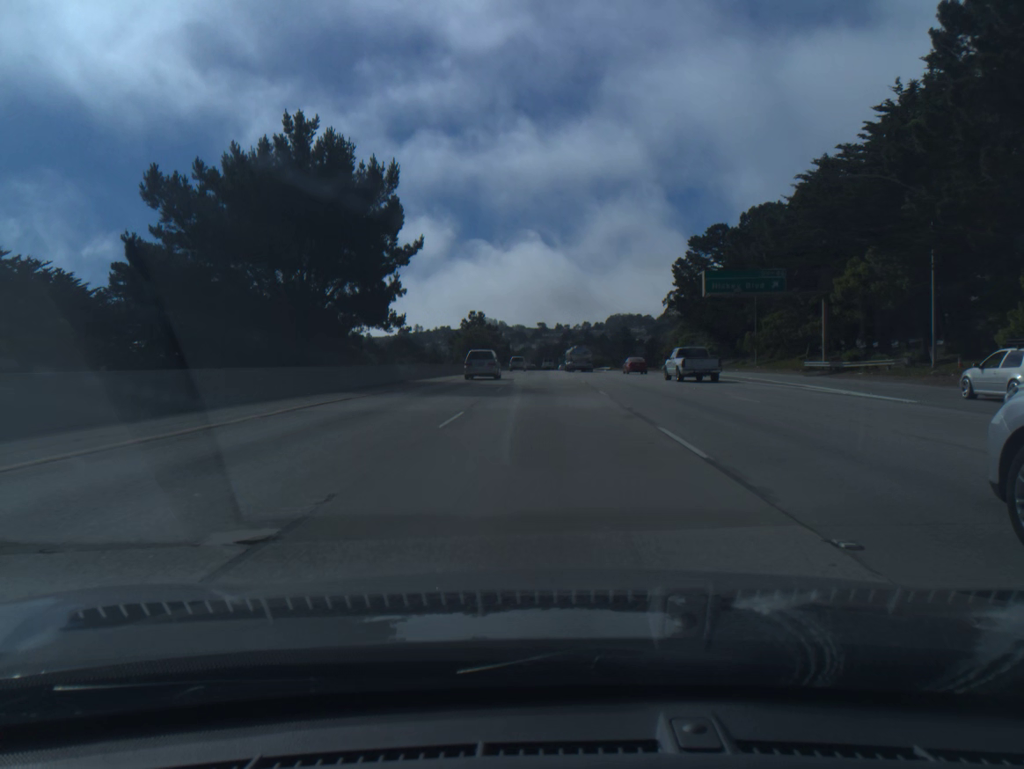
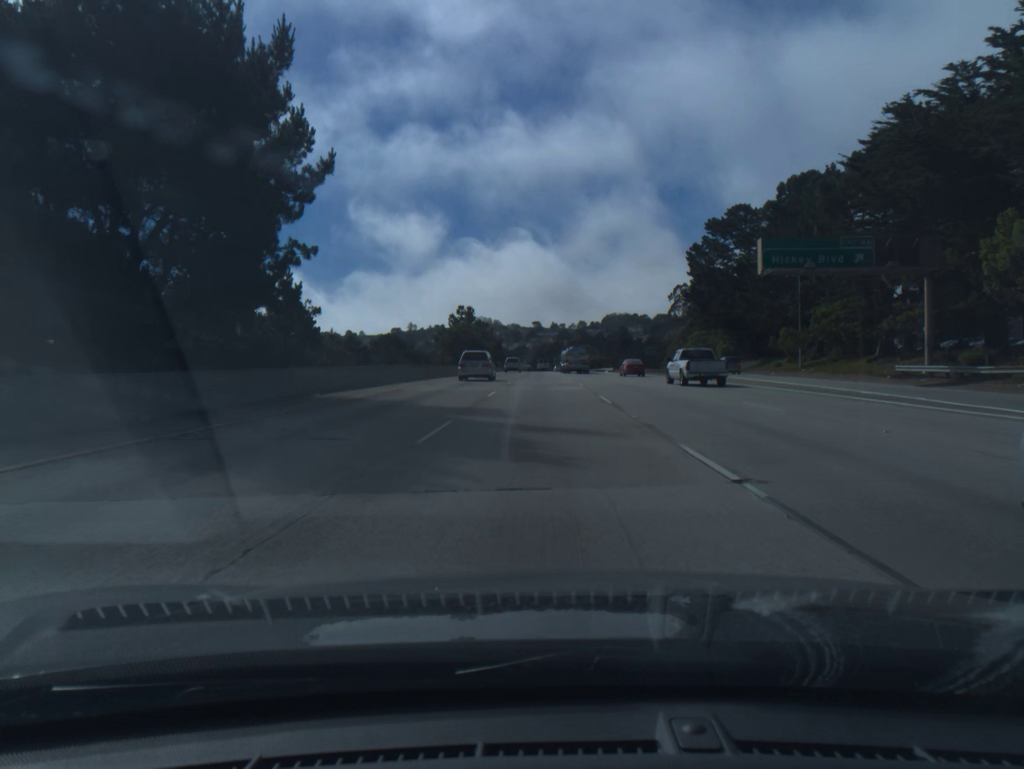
(+0.1, +17.0) m; 0°
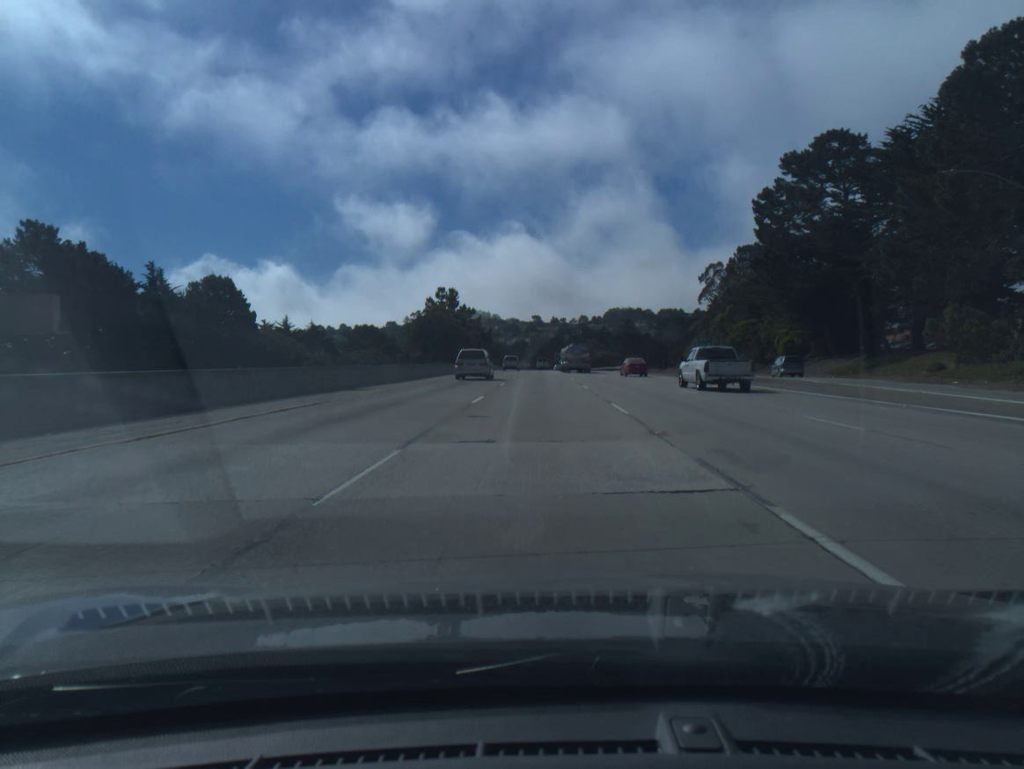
(+0.1, +34.1) m; 0°
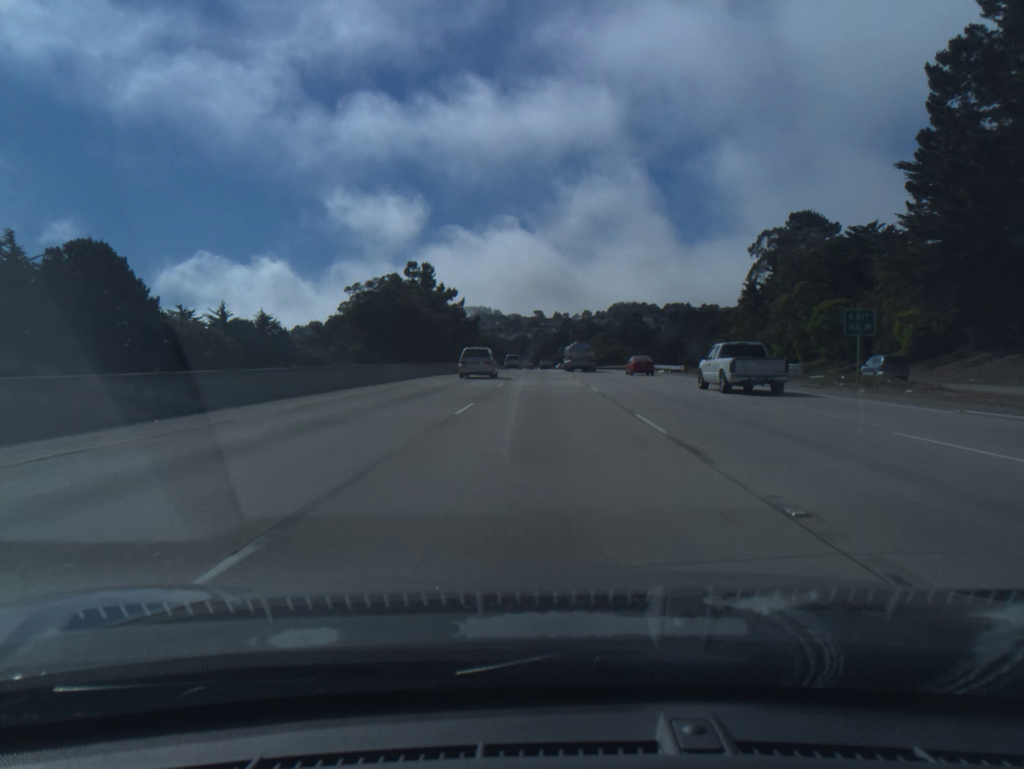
(-0.1, +34.2) m; 0°
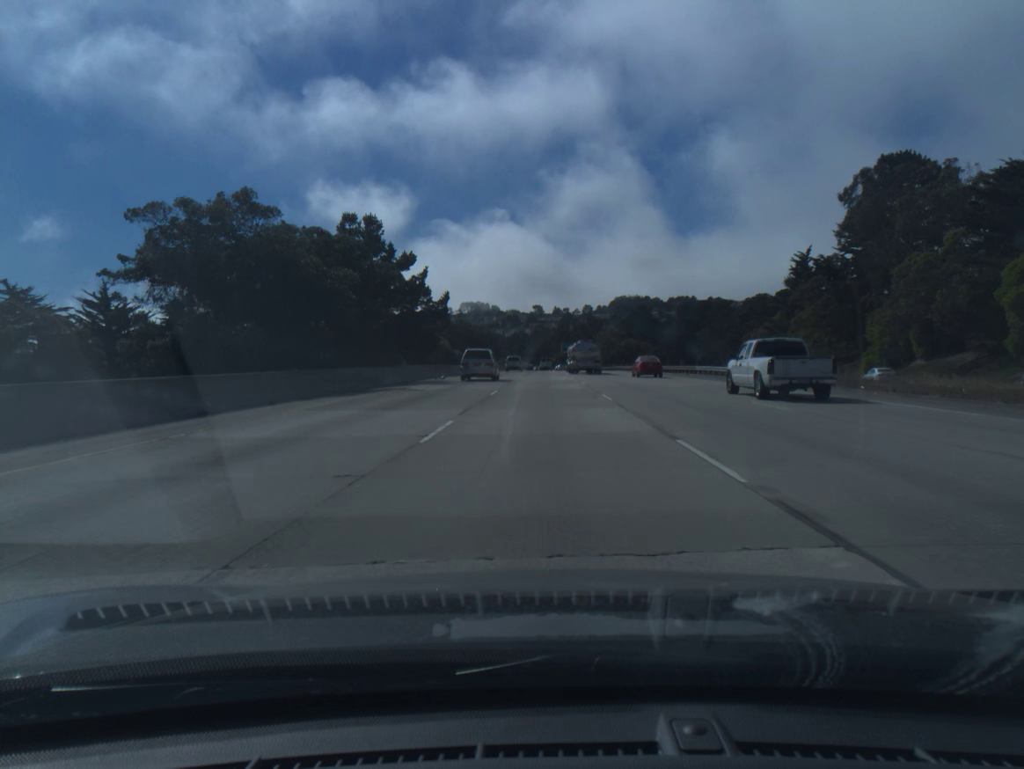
(0.0, +34.2) m; 0°
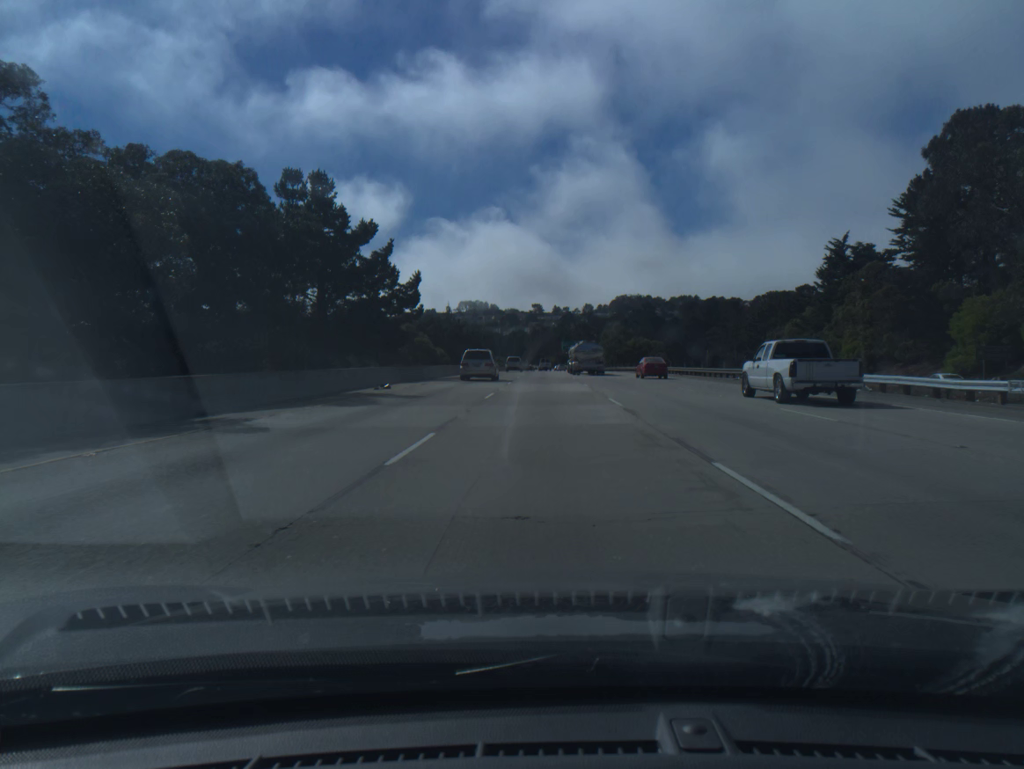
(0.0, +17.1) m; 0°
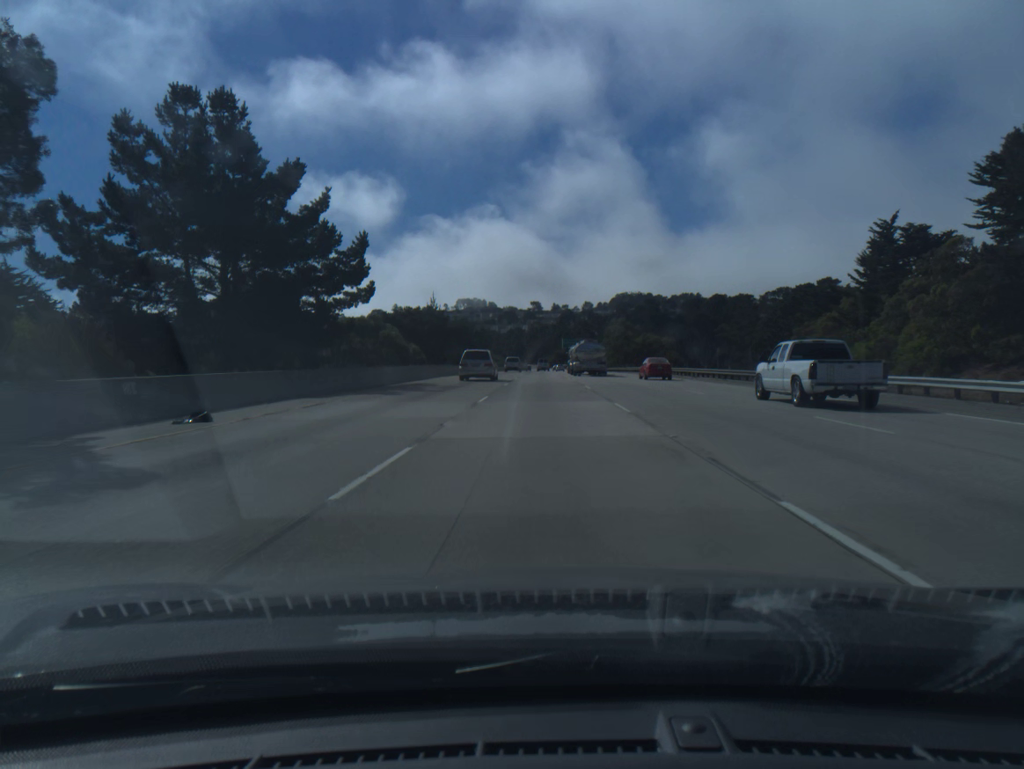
(0.0, +17.1) m; 0°
